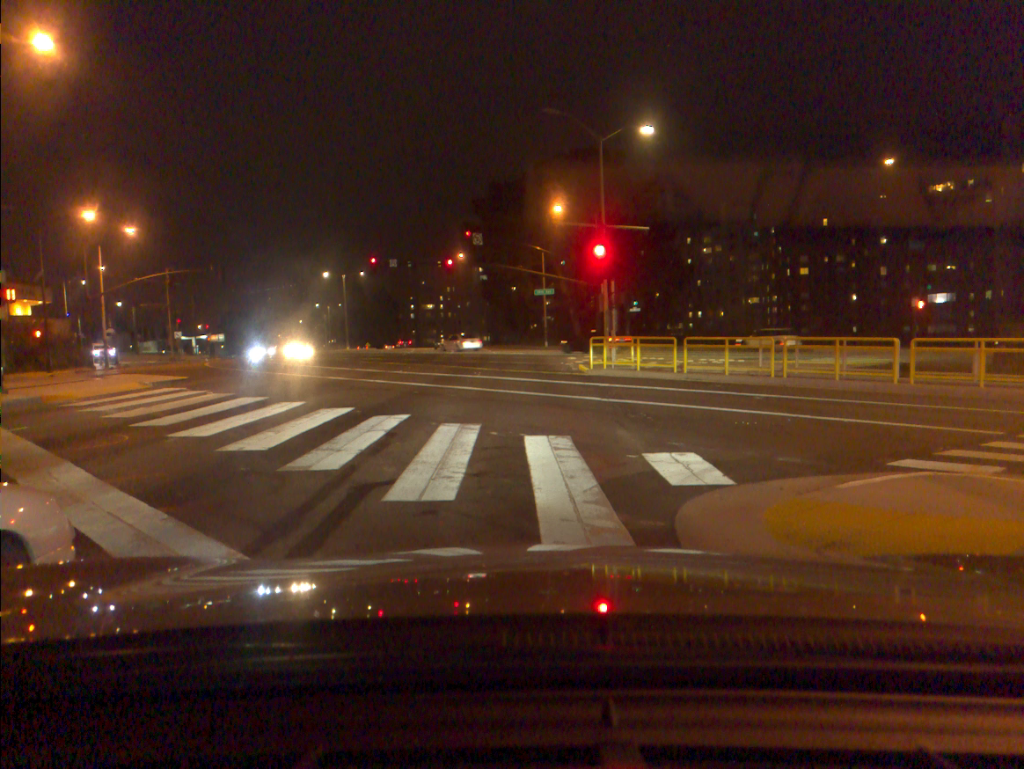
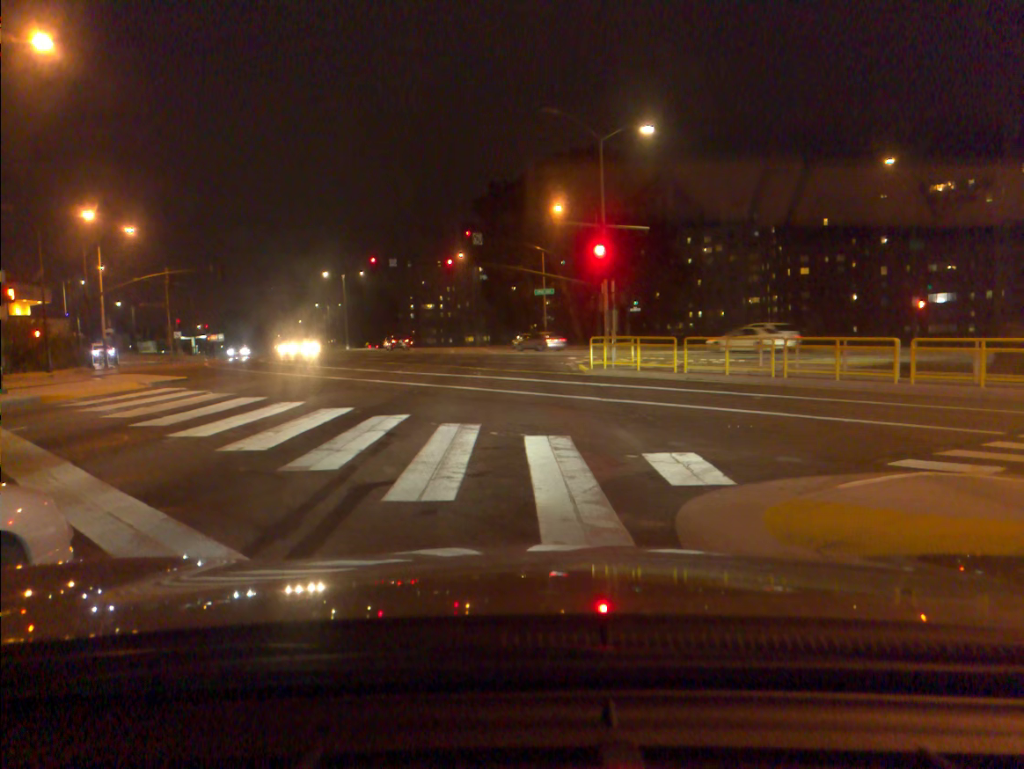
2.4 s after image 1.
(0.0, 0.0) m; 0°
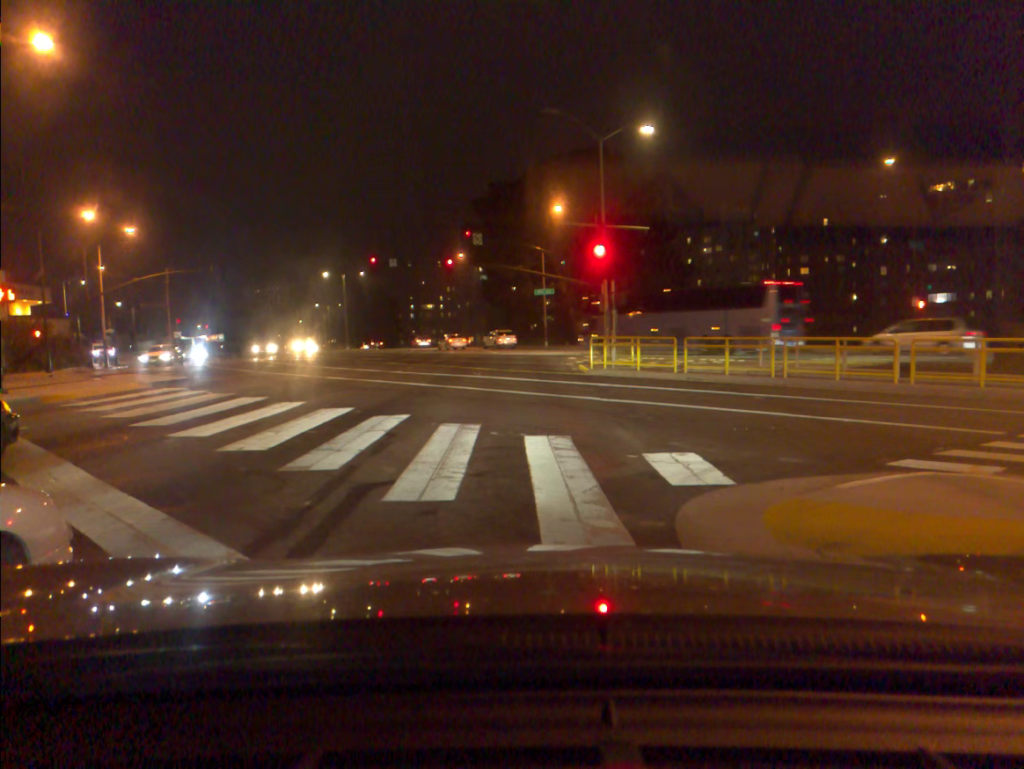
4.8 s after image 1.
(0.0, 0.0) m; 0°
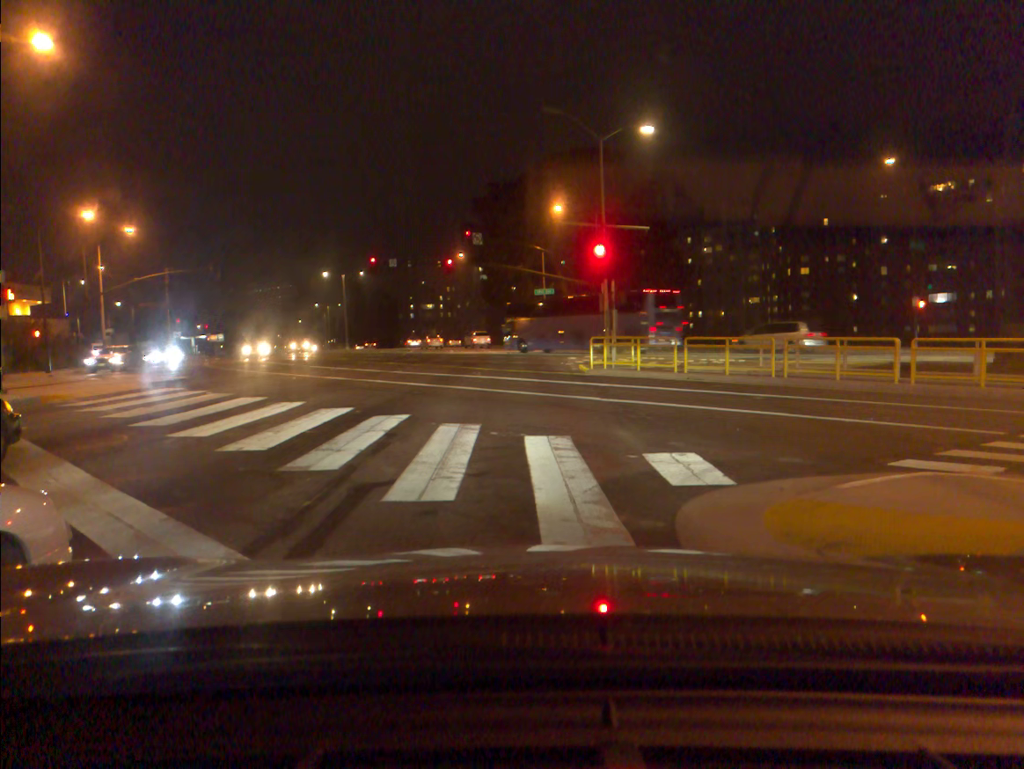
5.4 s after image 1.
(0.0, 0.0) m; 0°
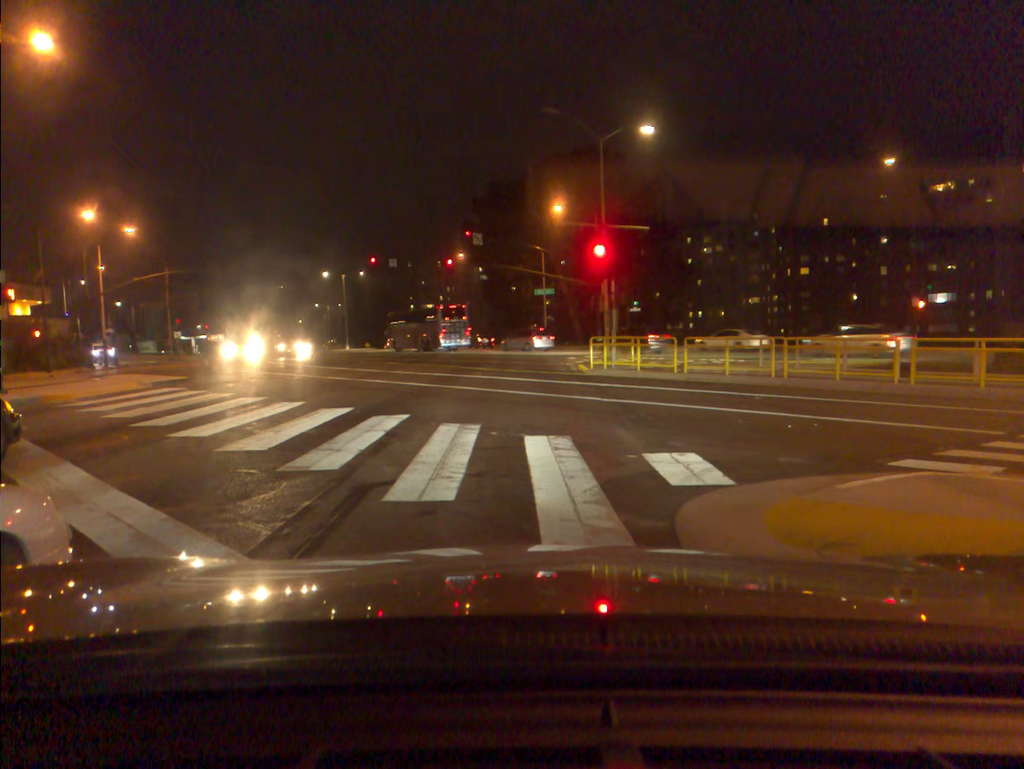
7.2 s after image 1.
(0.0, 0.0) m; 0°
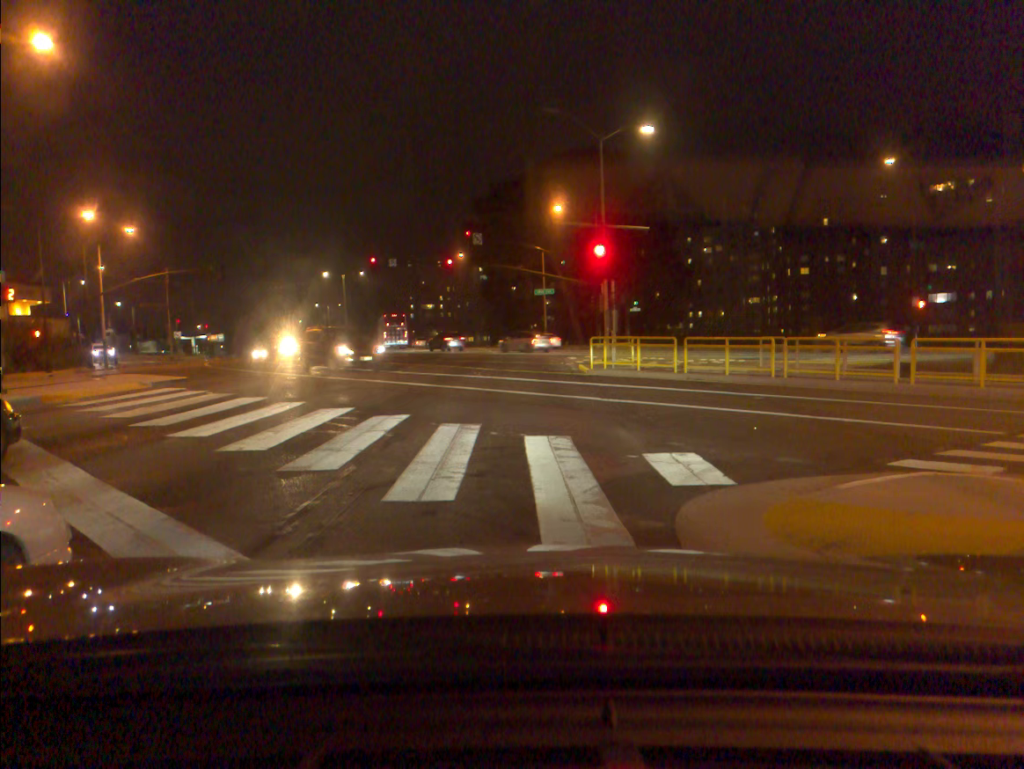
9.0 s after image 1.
(0.0, 0.0) m; 0°
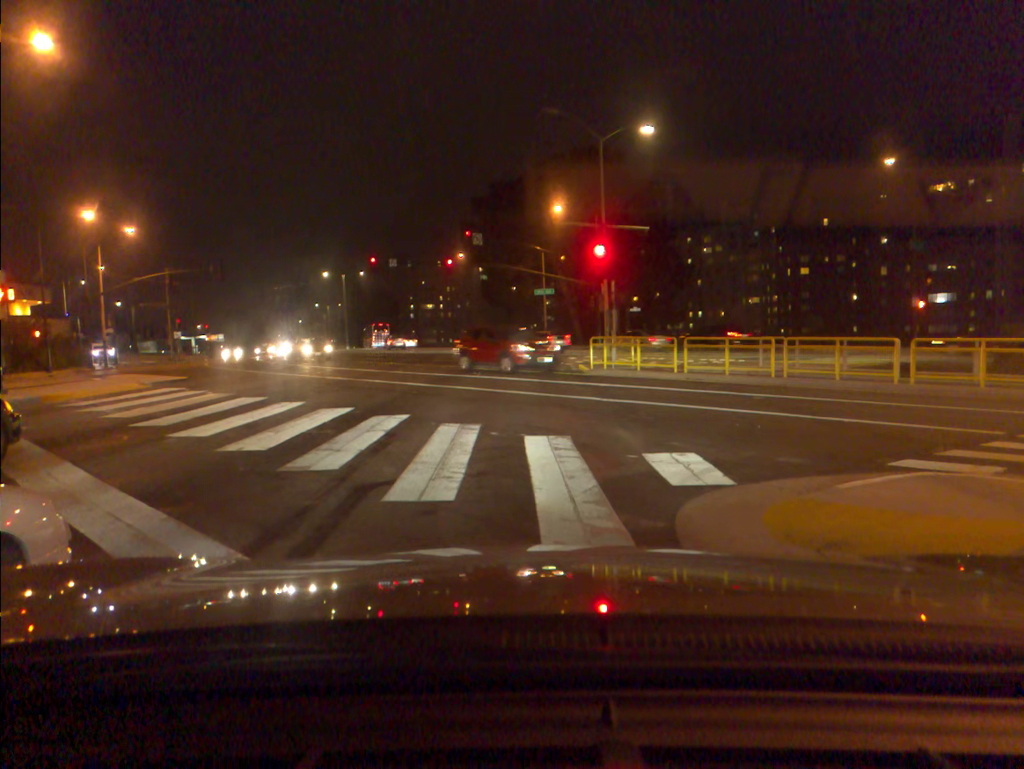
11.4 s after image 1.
(0.0, 0.0) m; 0°
